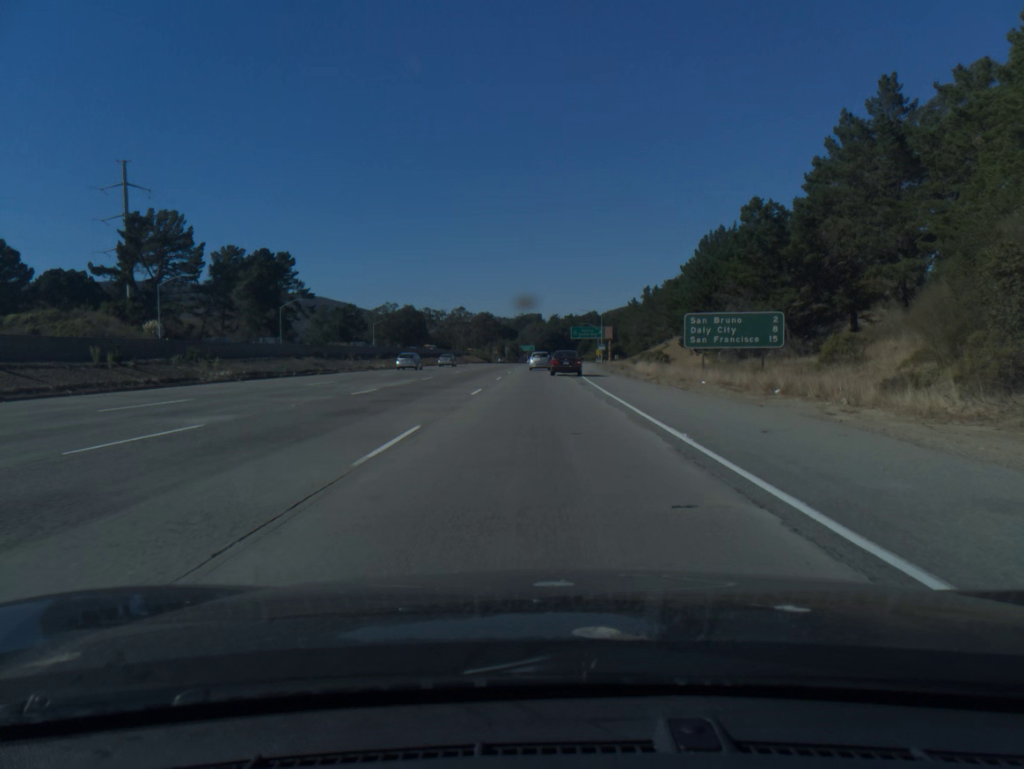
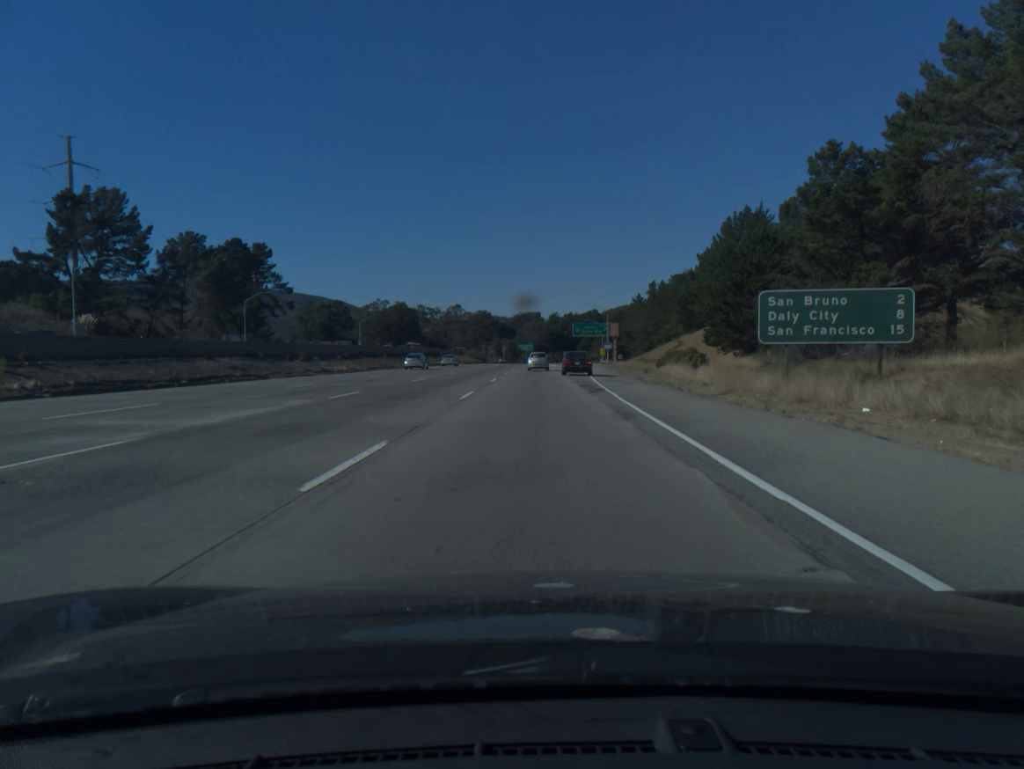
(0.0, +16.7) m; 0°
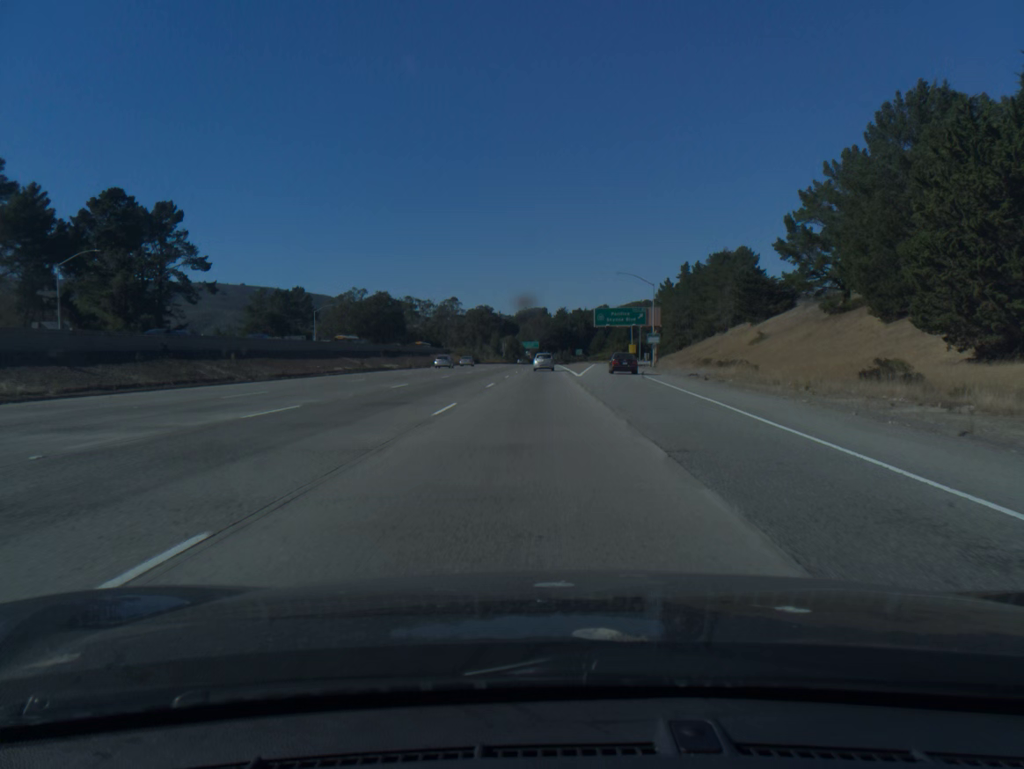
(-0.1, +50.3) m; -1°
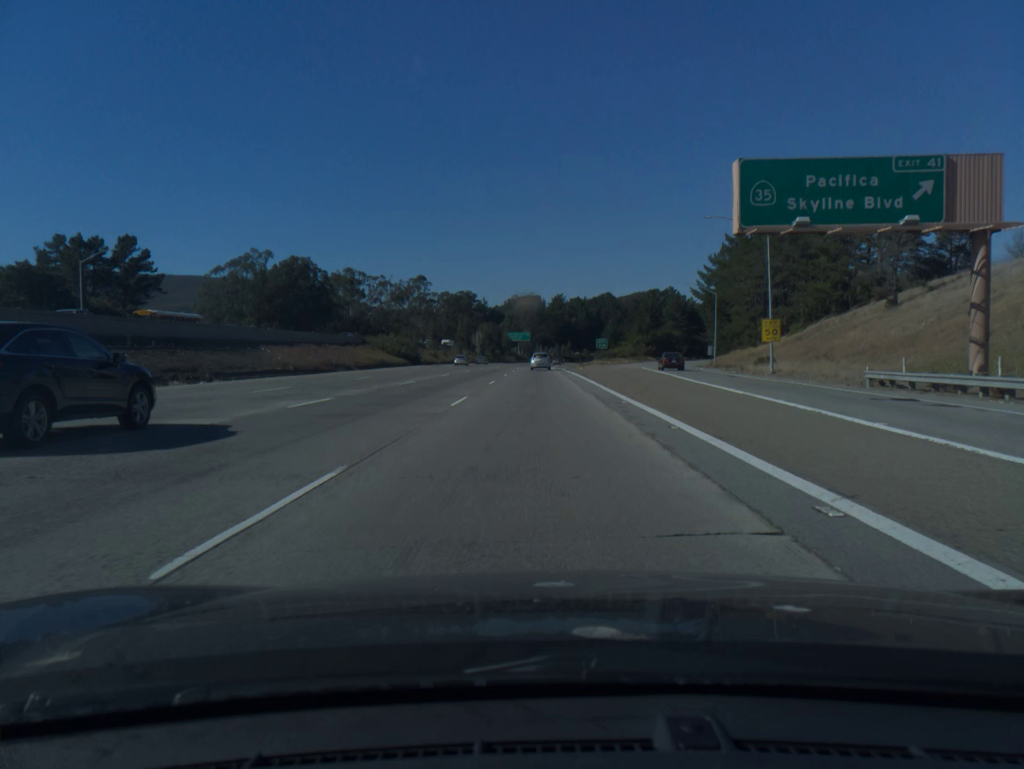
(+0.2, +85.0) m; 0°
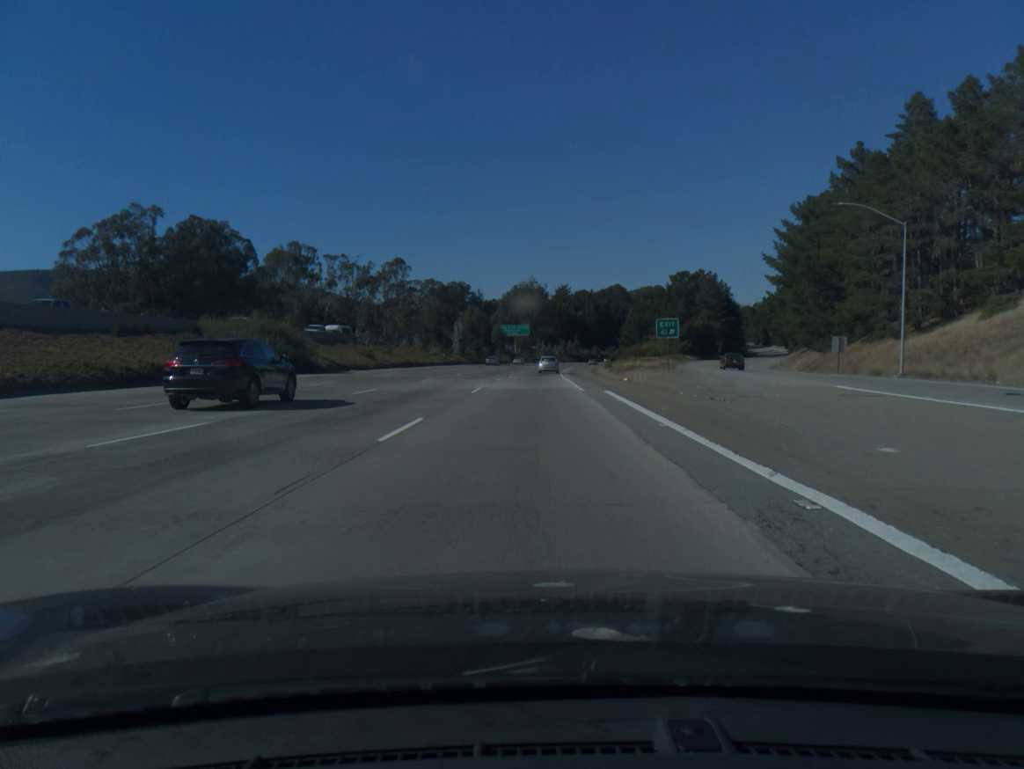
(0.0, +51.7) m; 0°
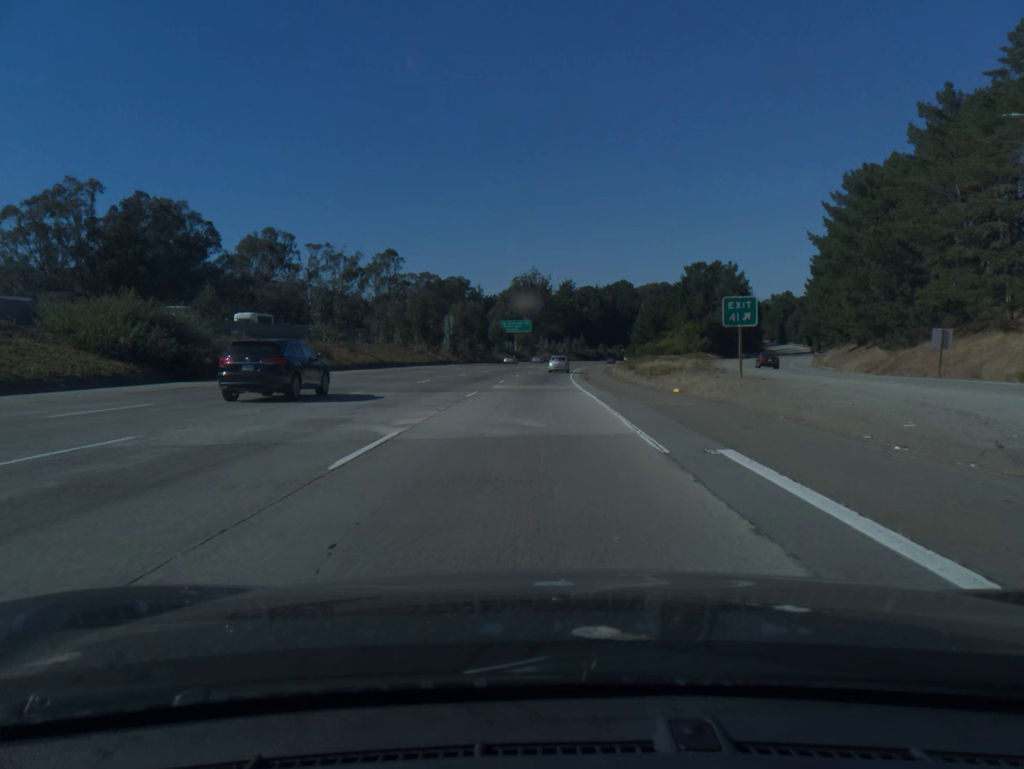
(0.0, +17.3) m; 0°
